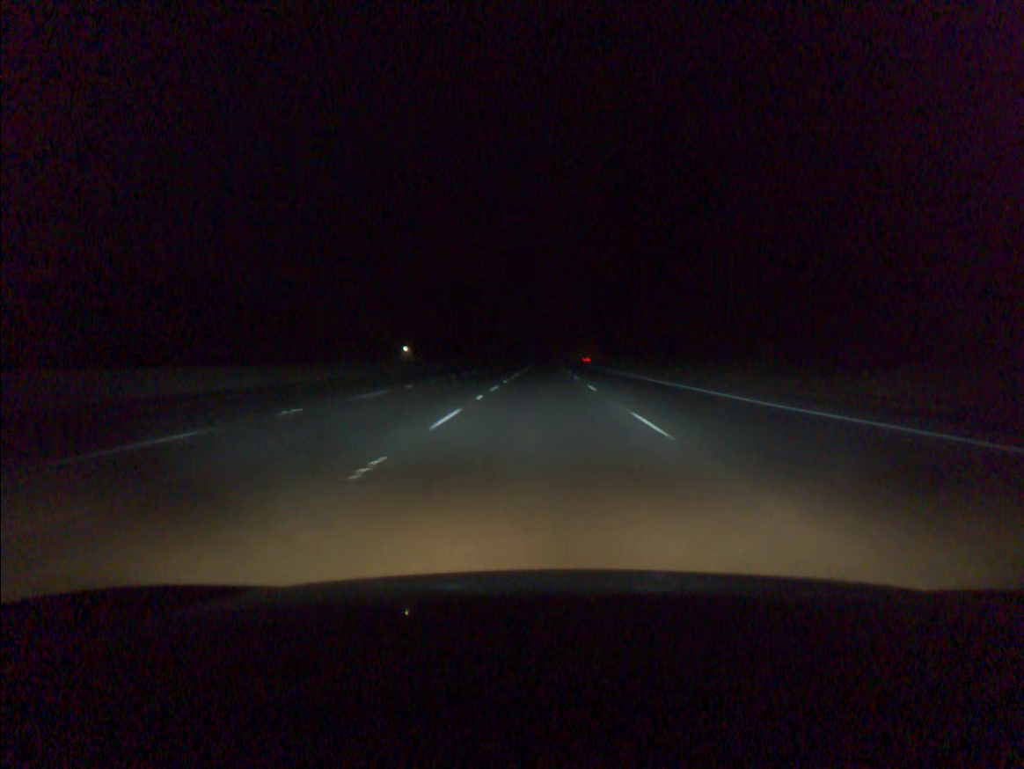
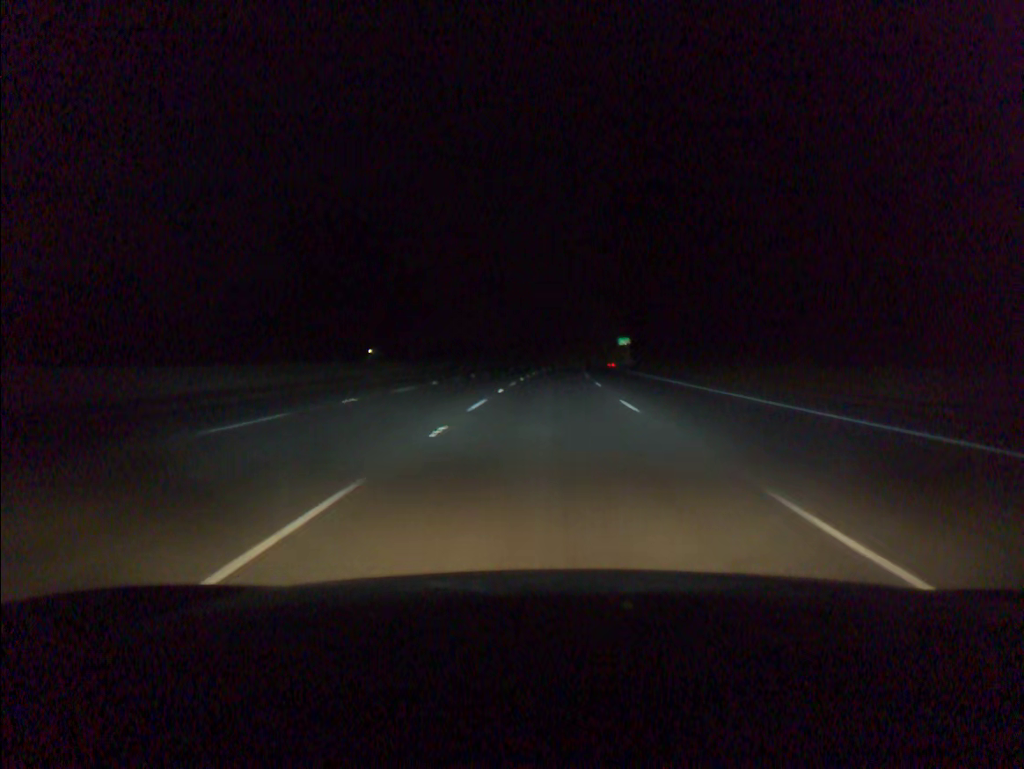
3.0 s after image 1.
(+0.7, +97.8) m; +1°
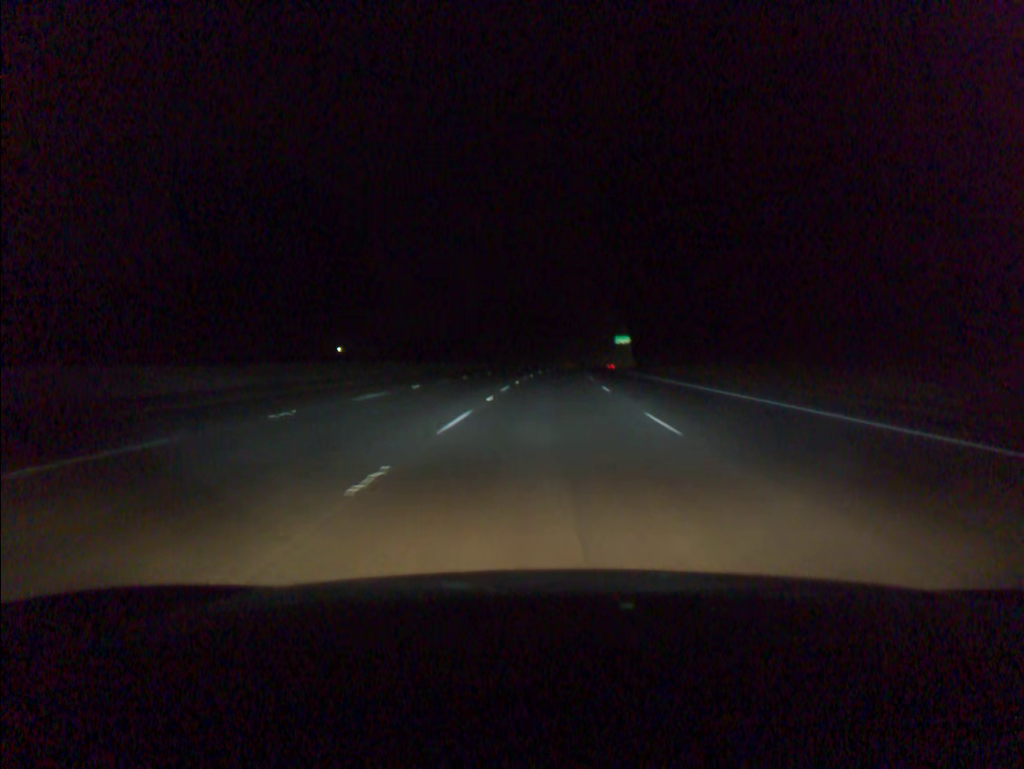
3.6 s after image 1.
(+0.1, +19.6) m; +1°
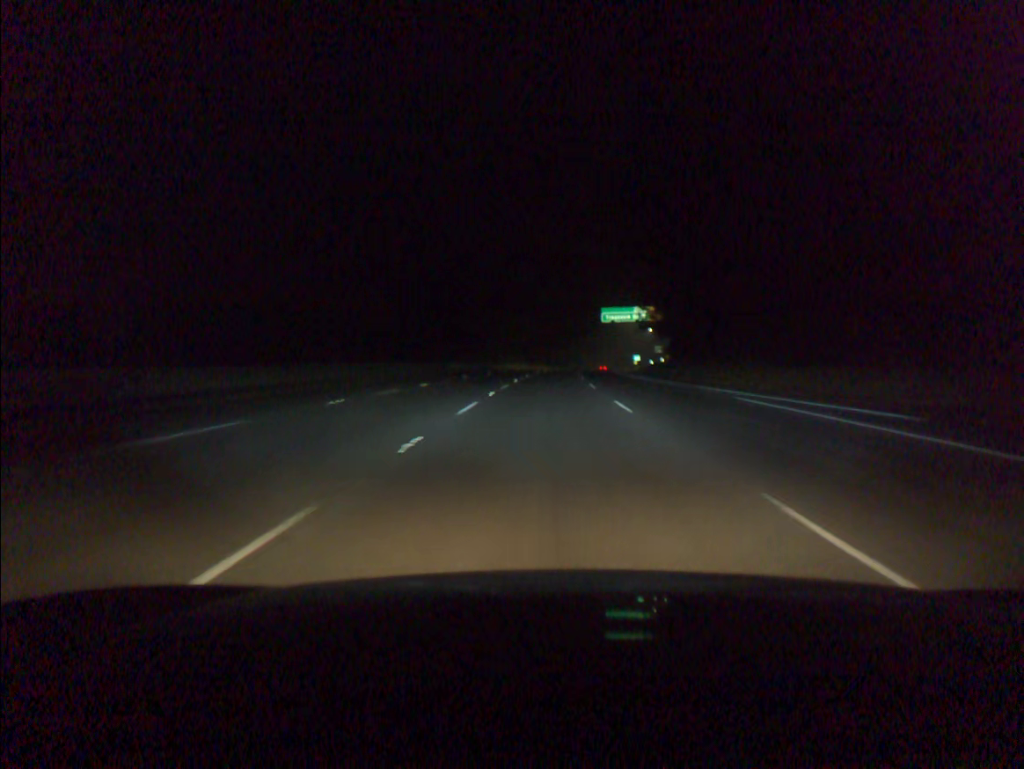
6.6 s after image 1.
(+3.6, +98.0) m; +4°
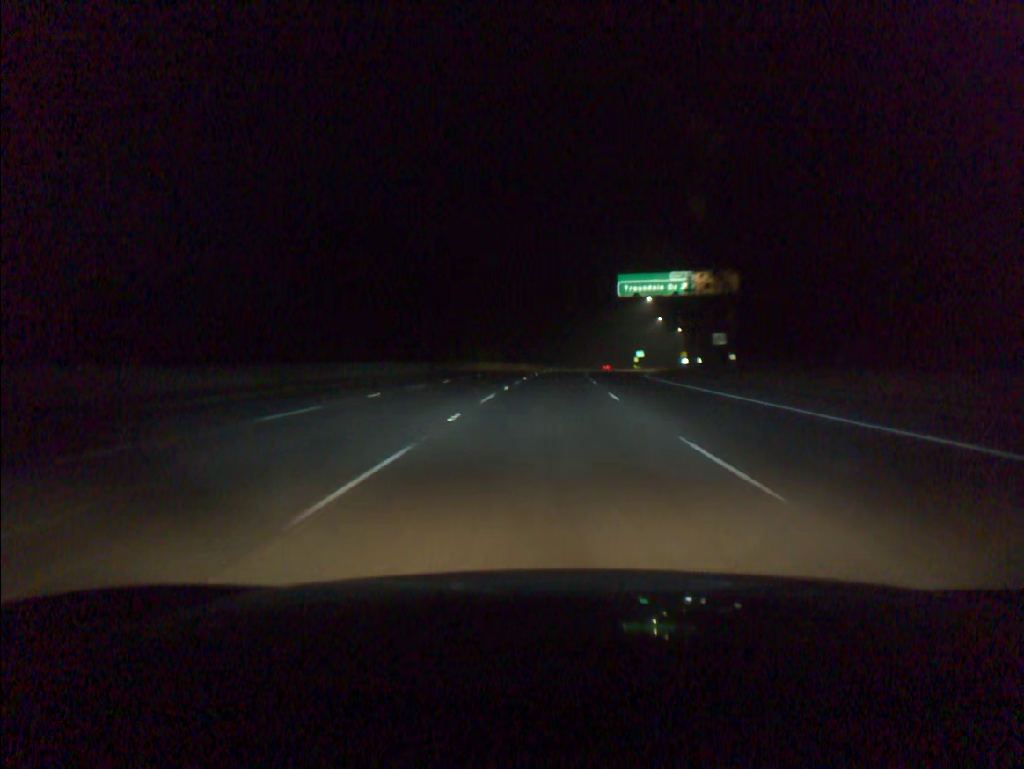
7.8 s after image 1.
(+0.4, +39.4) m; +1°
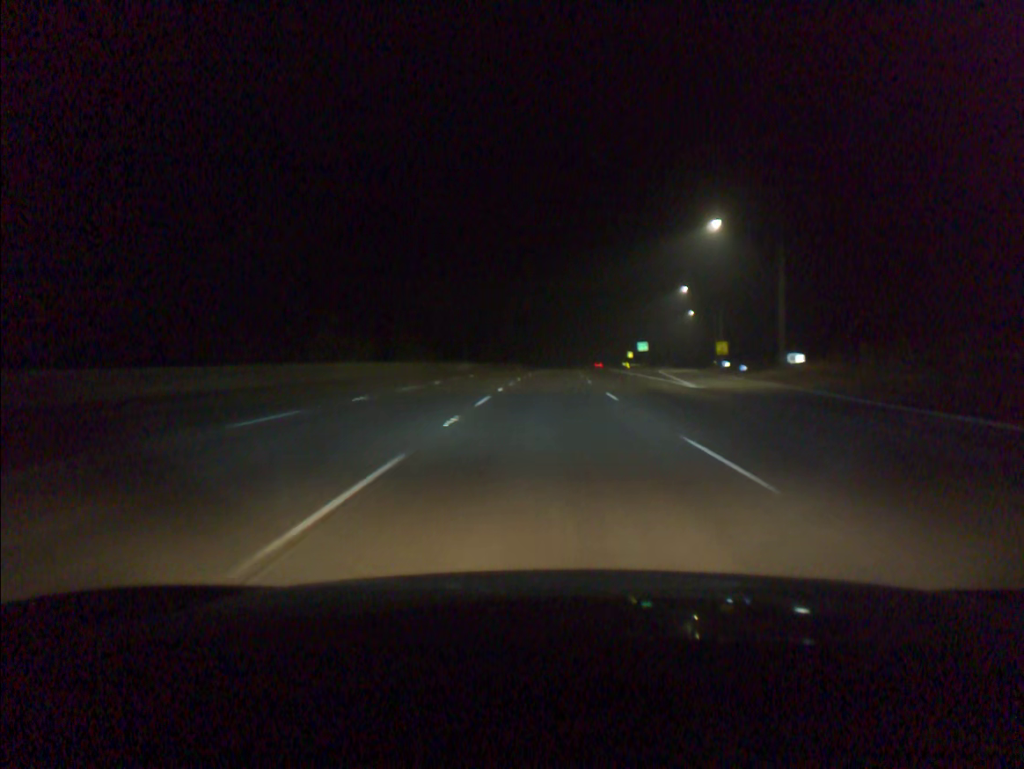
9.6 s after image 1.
(+1.3, +59.2) m; +3°
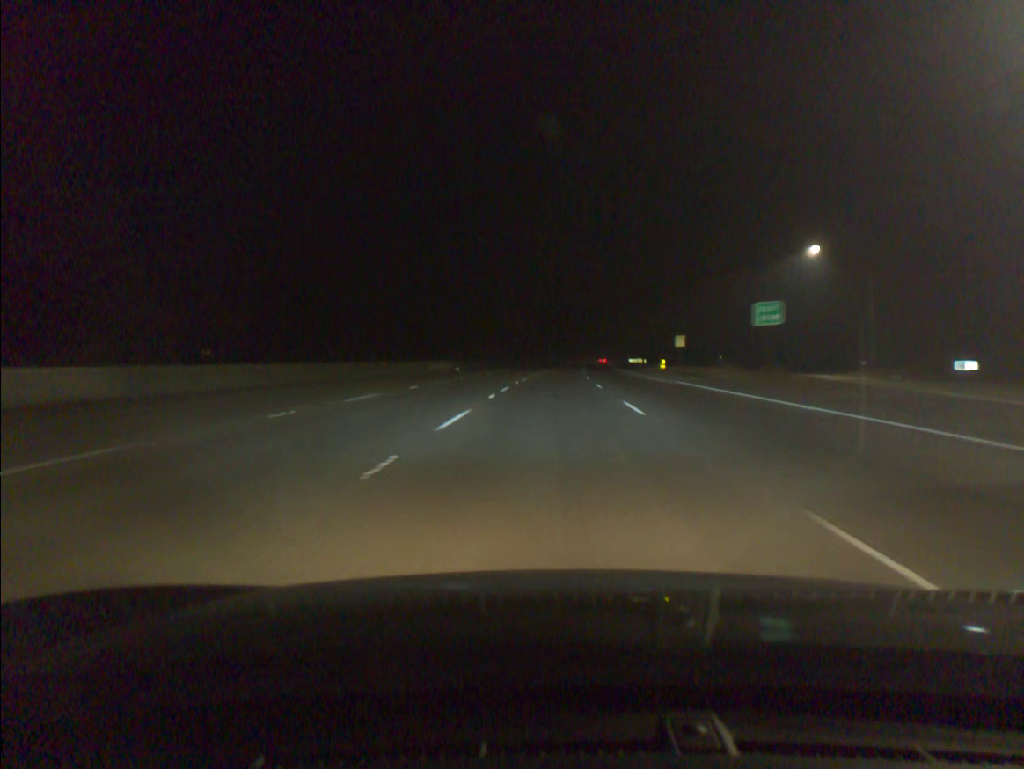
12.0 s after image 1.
(+1.9, +79.1) m; +3°
